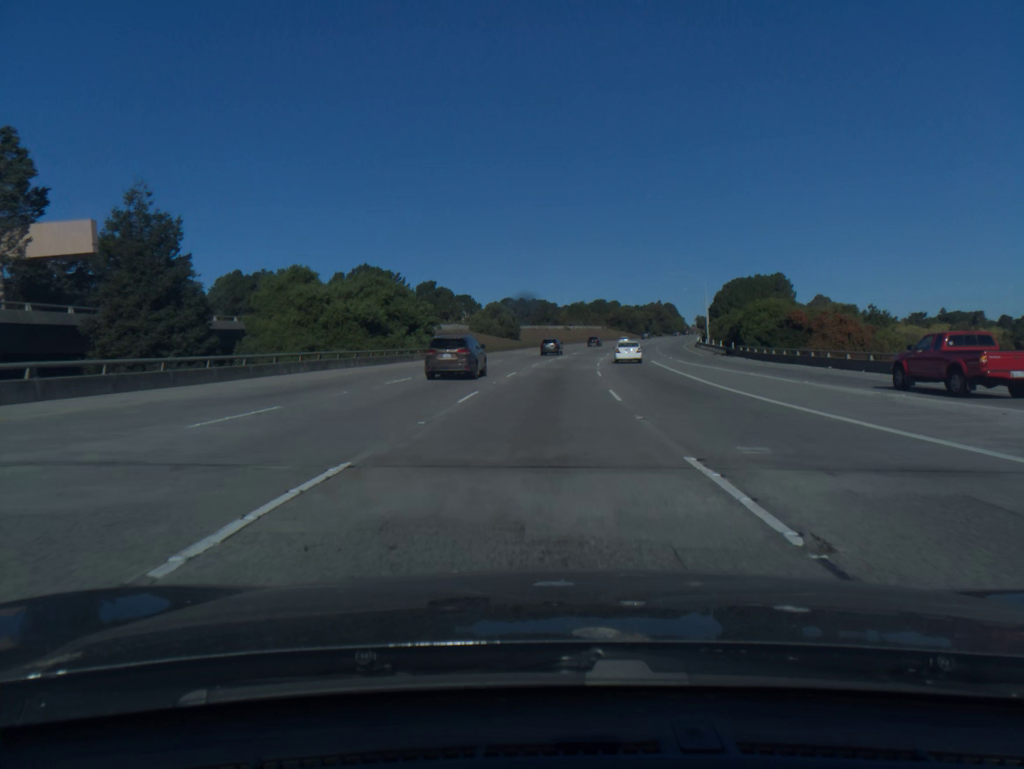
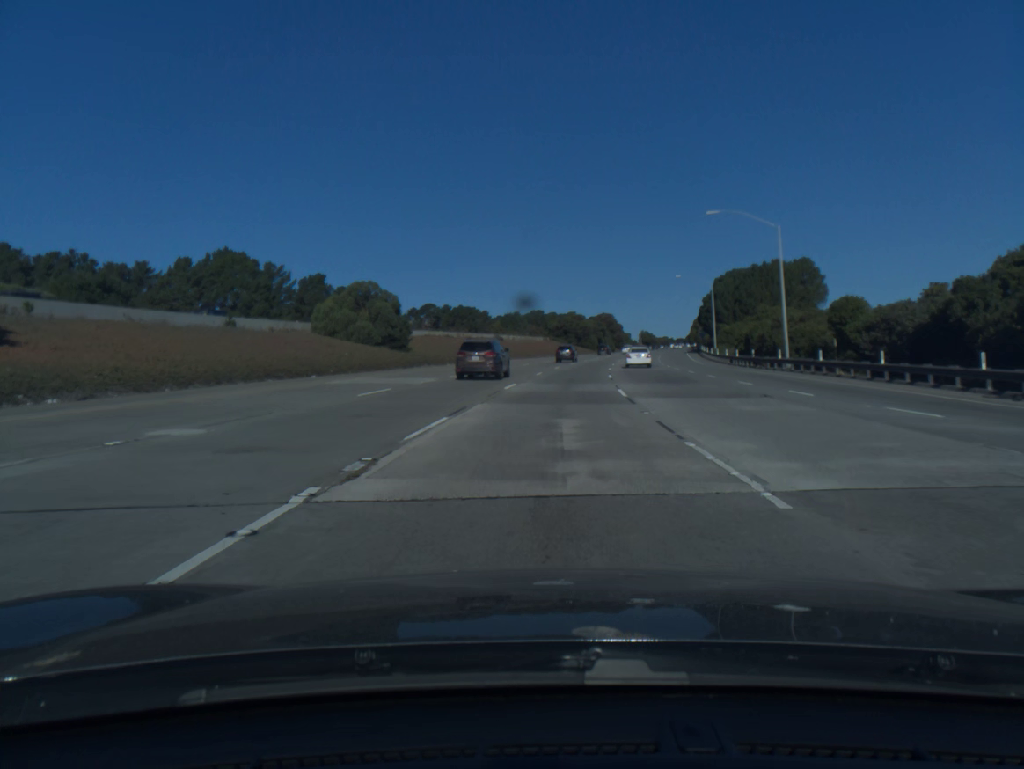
(+2.3, +55.8) m; +5°
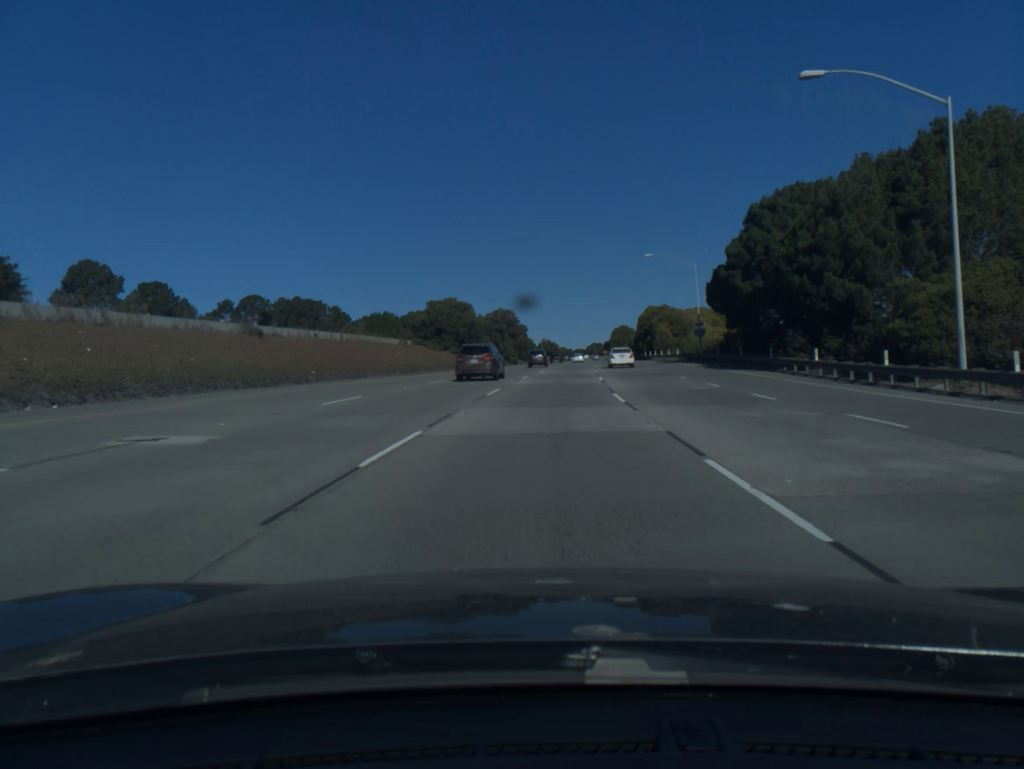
(+5.3, +74.8) m; +8°
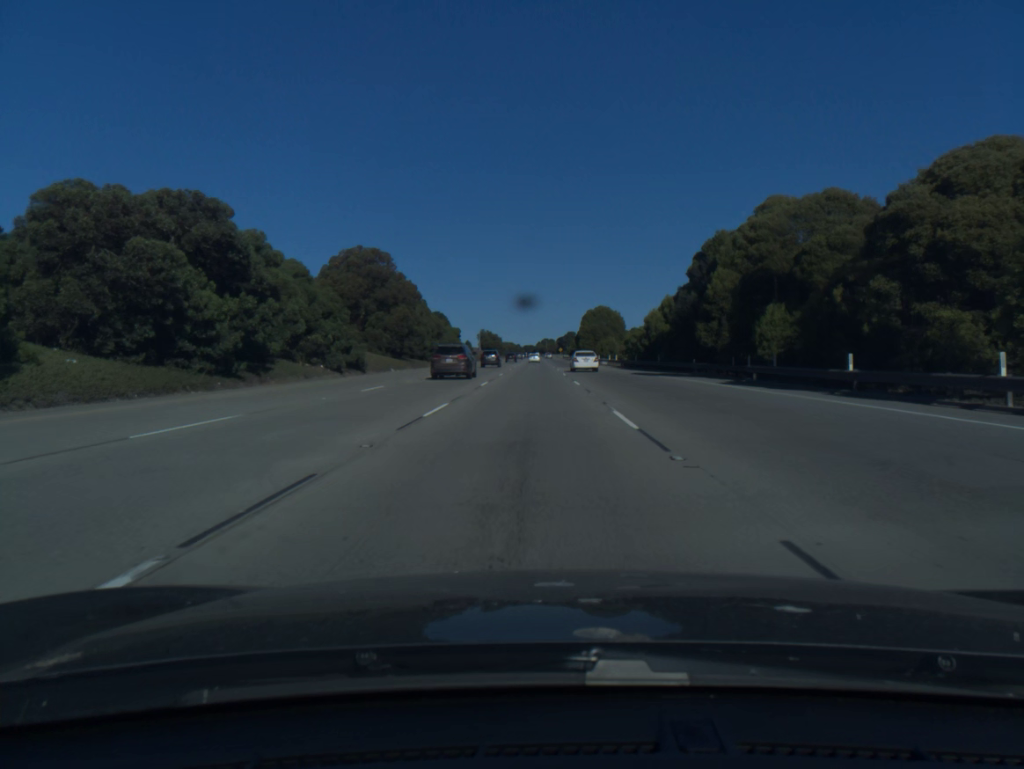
(+4.7, +94.8) m; +4°
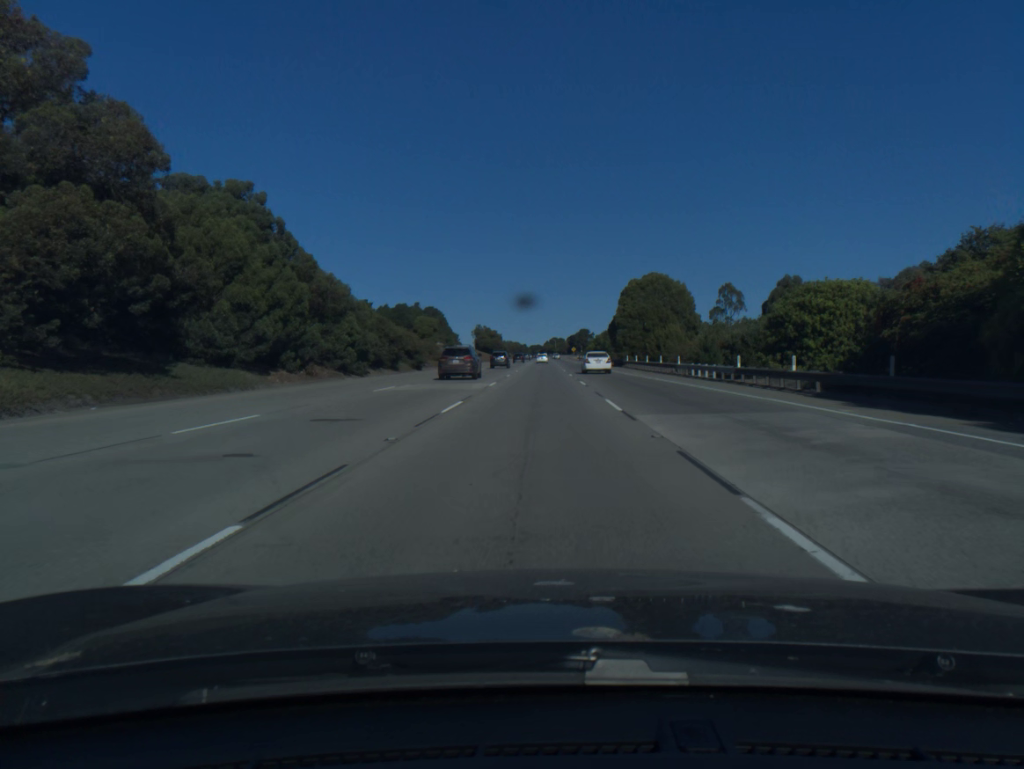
(-0.3, +57.5) m; -1°
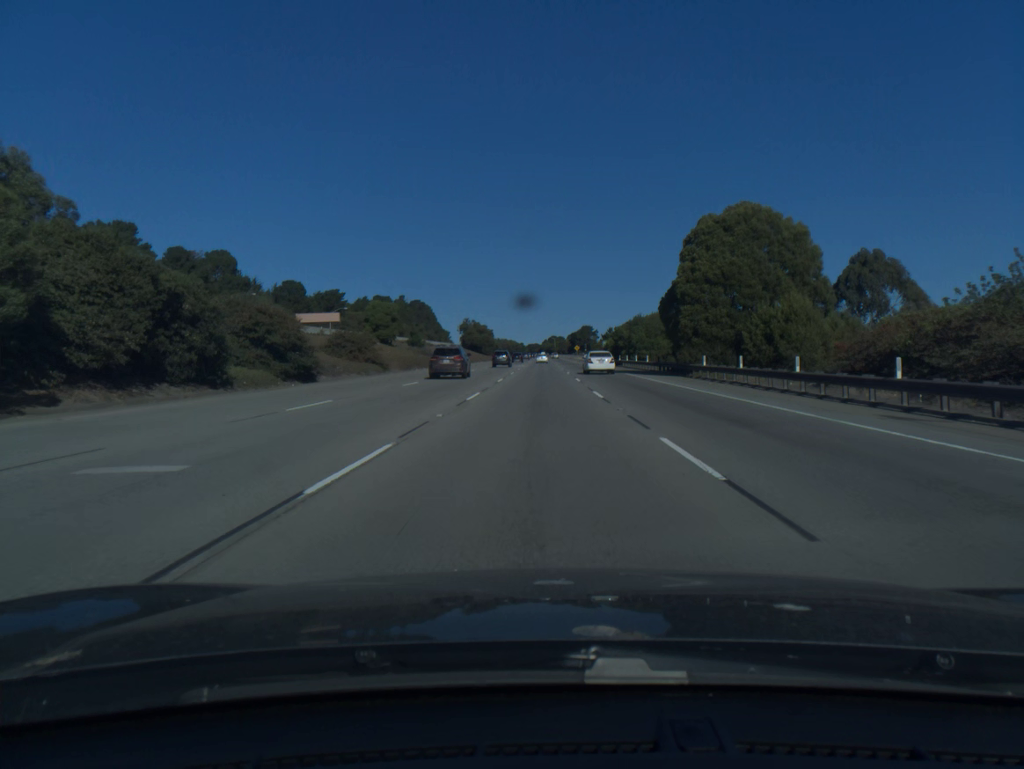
(0.0, +38.4) m; 0°
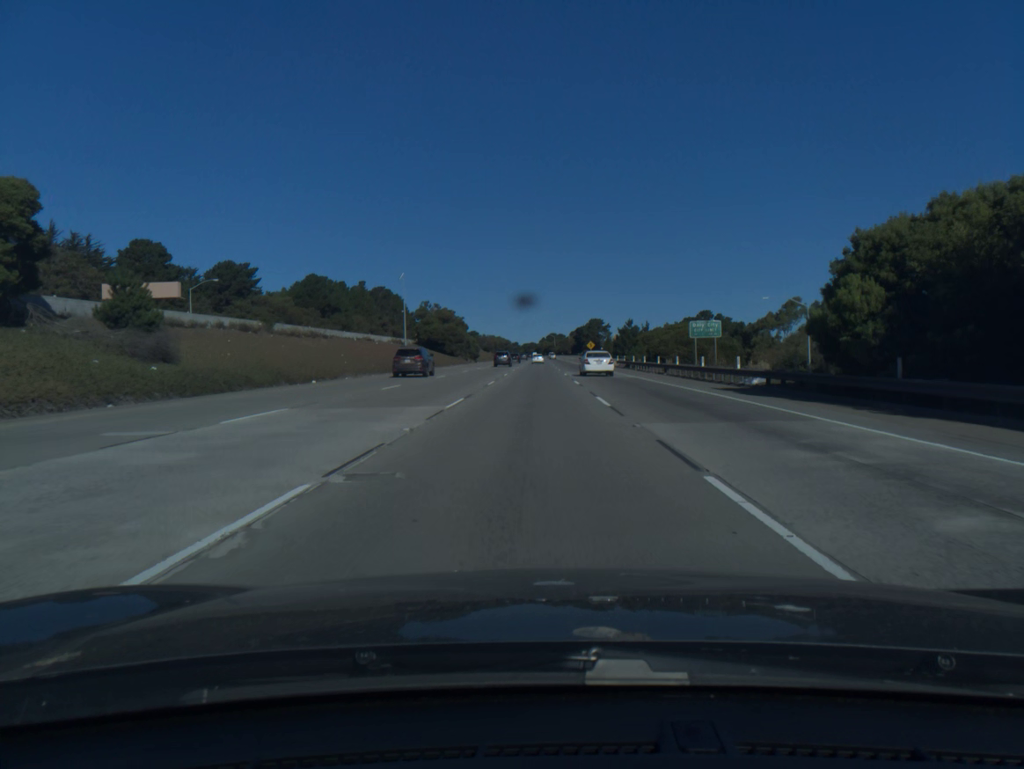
(+0.3, +76.7) m; 0°
